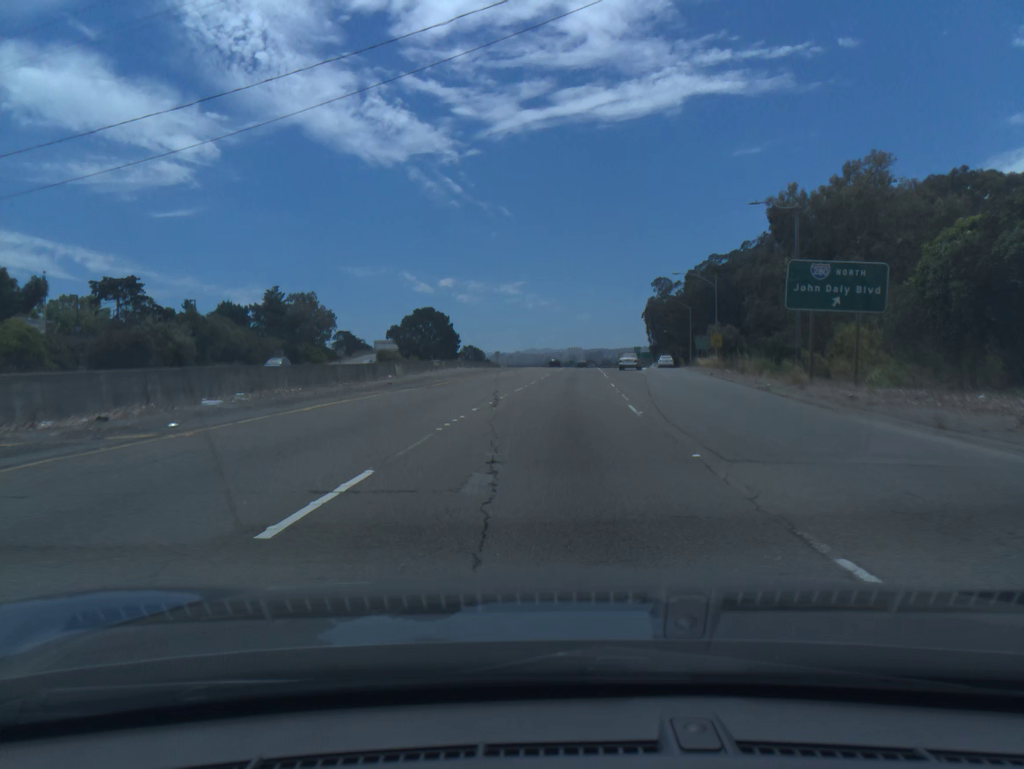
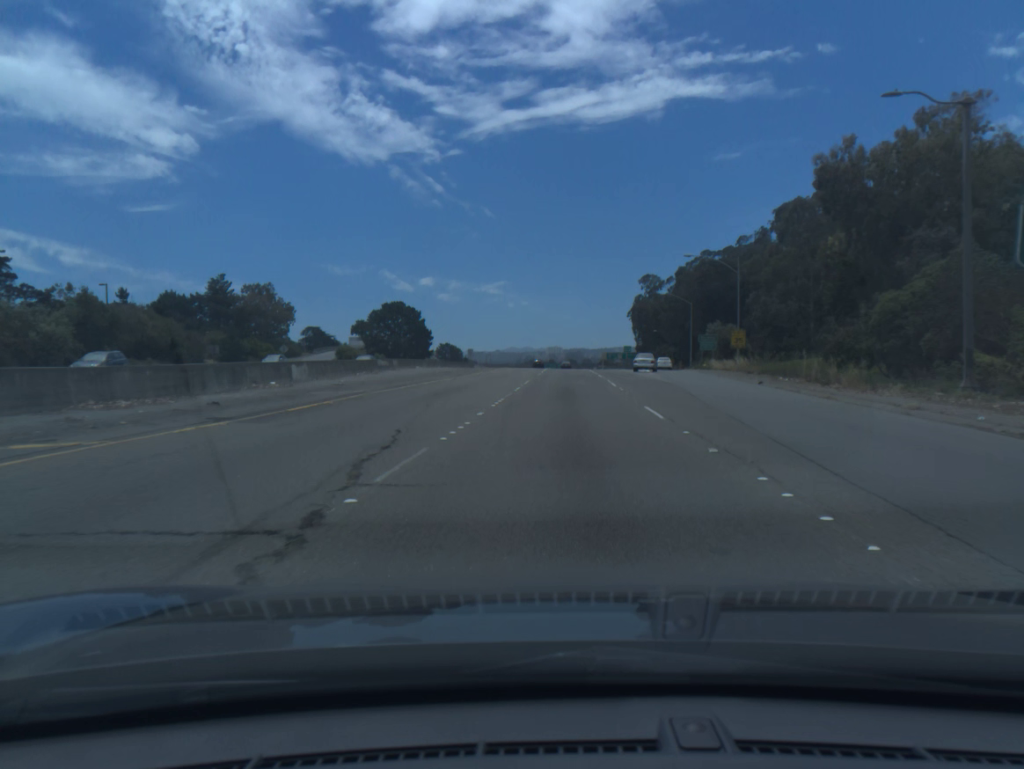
(+0.2, +16.9) m; +1°
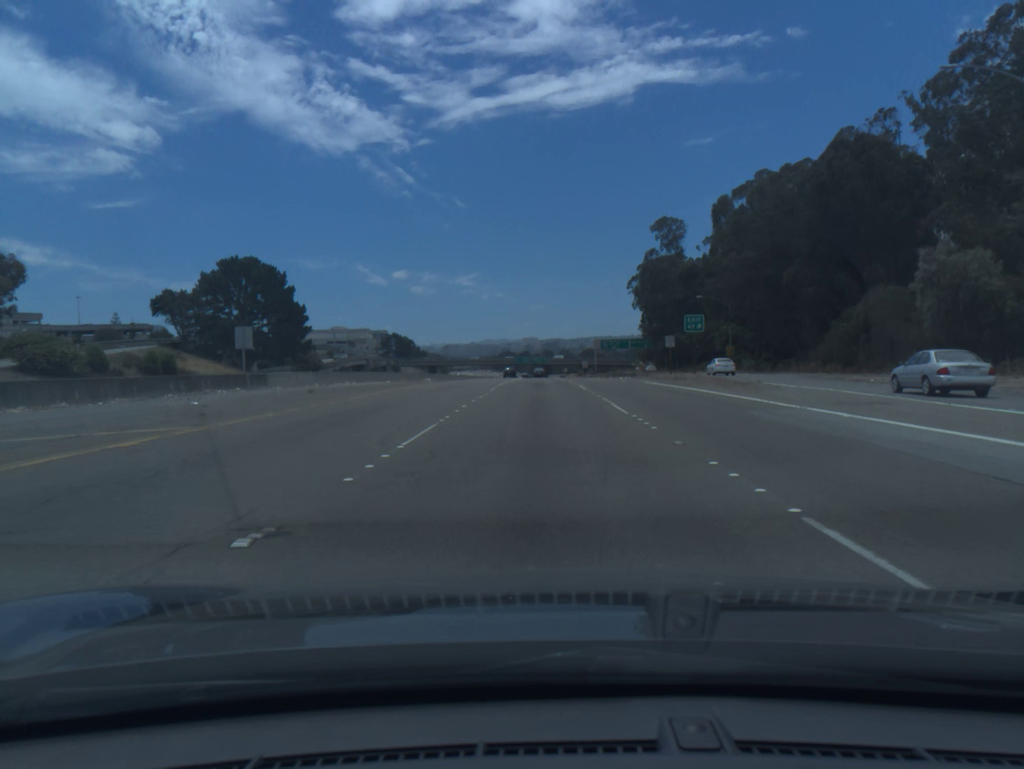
(+2.9, +86.5) m; +2°
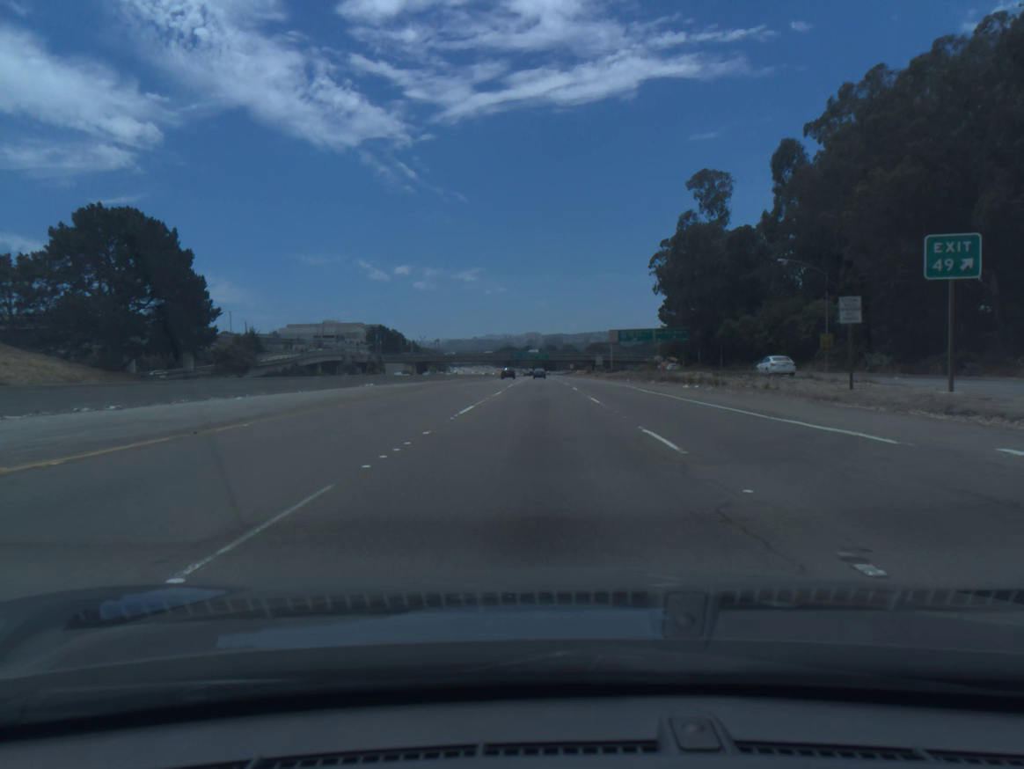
(-0.1, +35.7) m; 0°
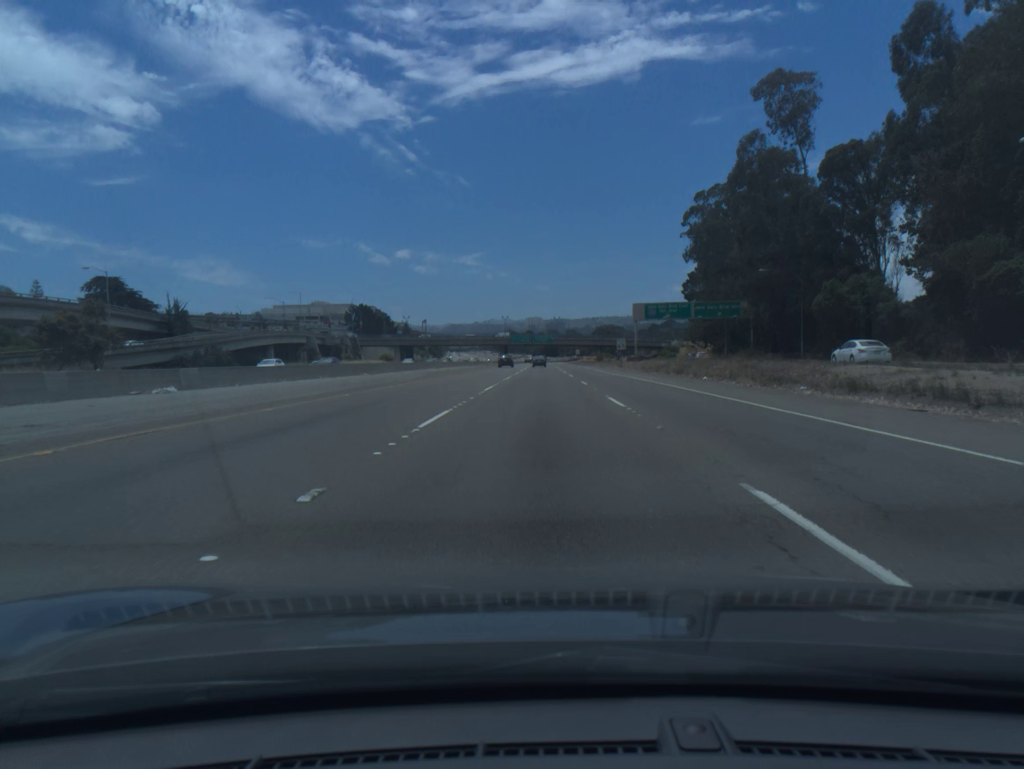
(0.0, +36.4) m; 0°
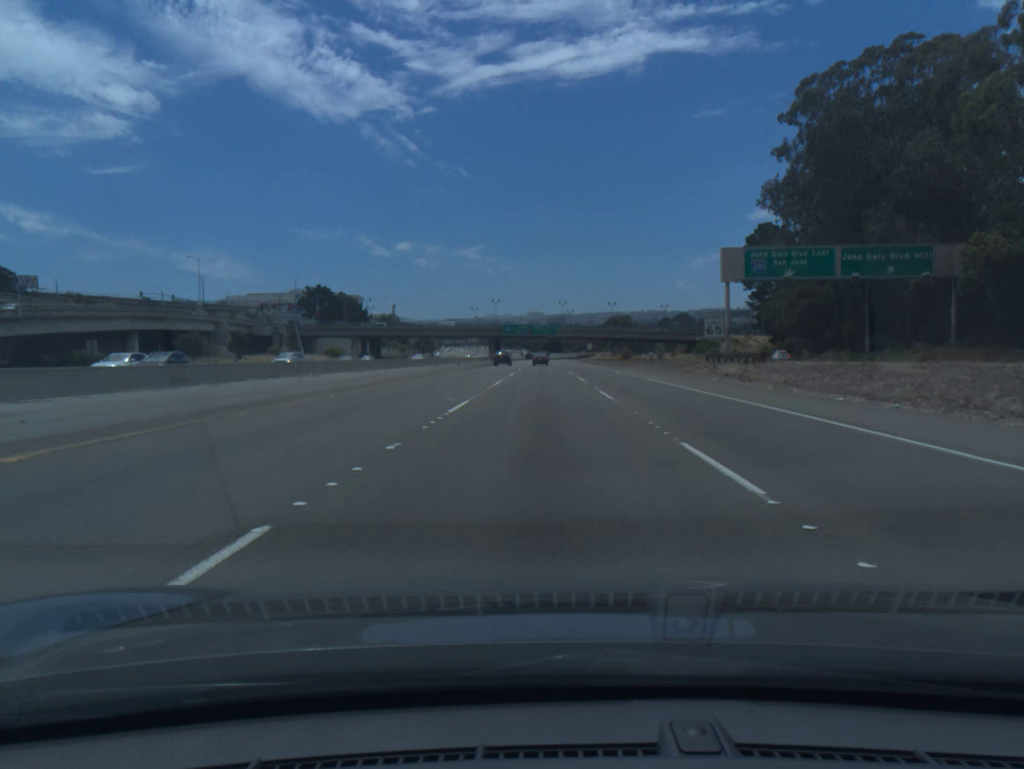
(0.0, +55.4) m; 0°
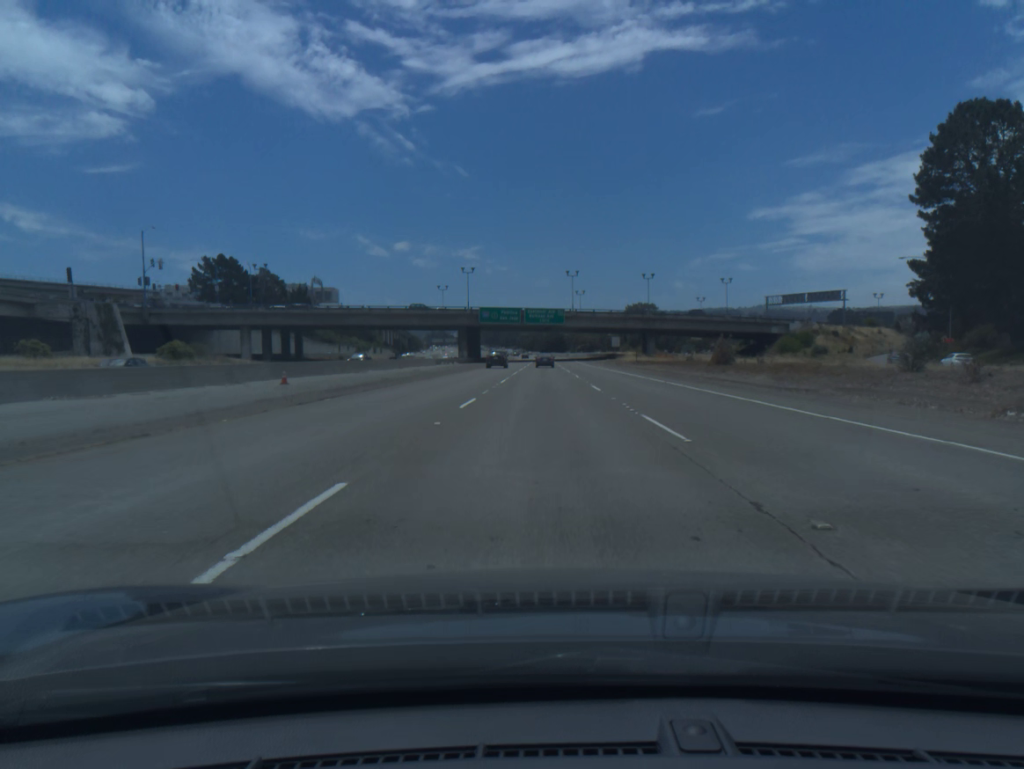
(0.0, +71.9) m; 0°
